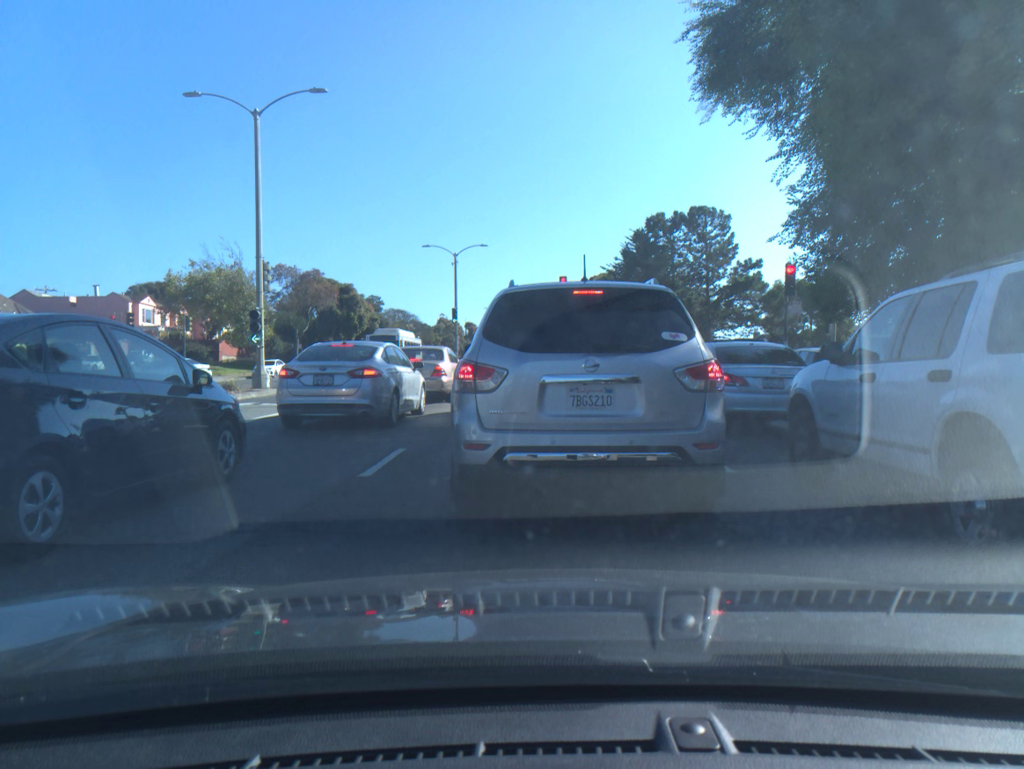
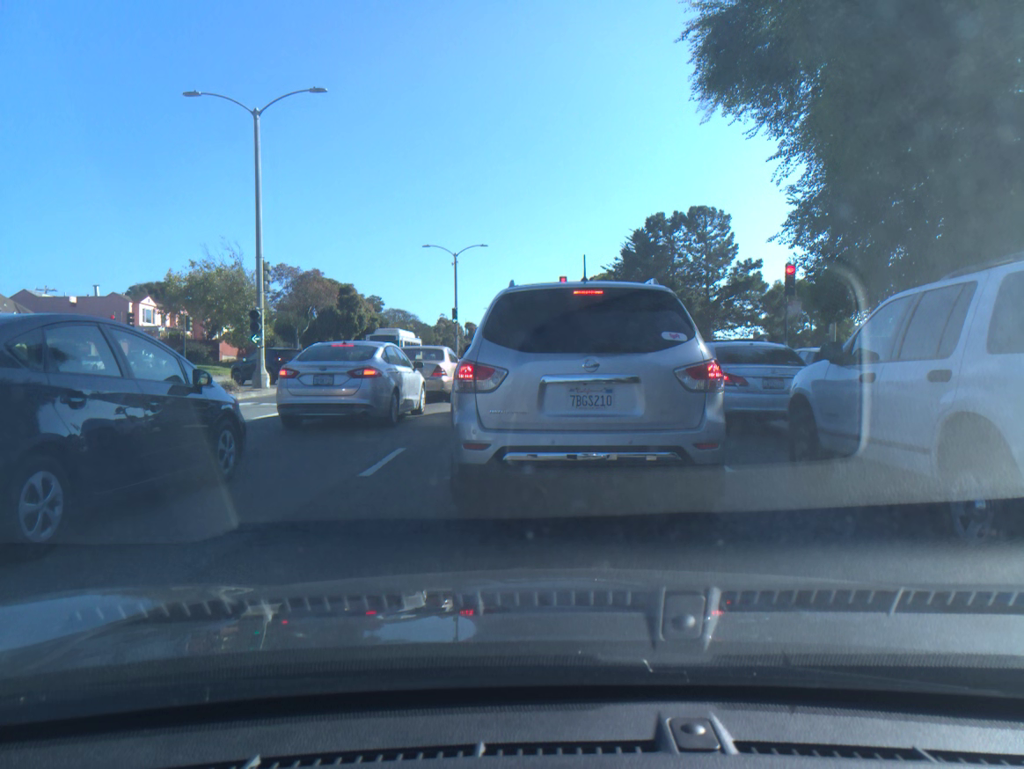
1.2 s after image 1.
(0.0, 0.0) m; 0°
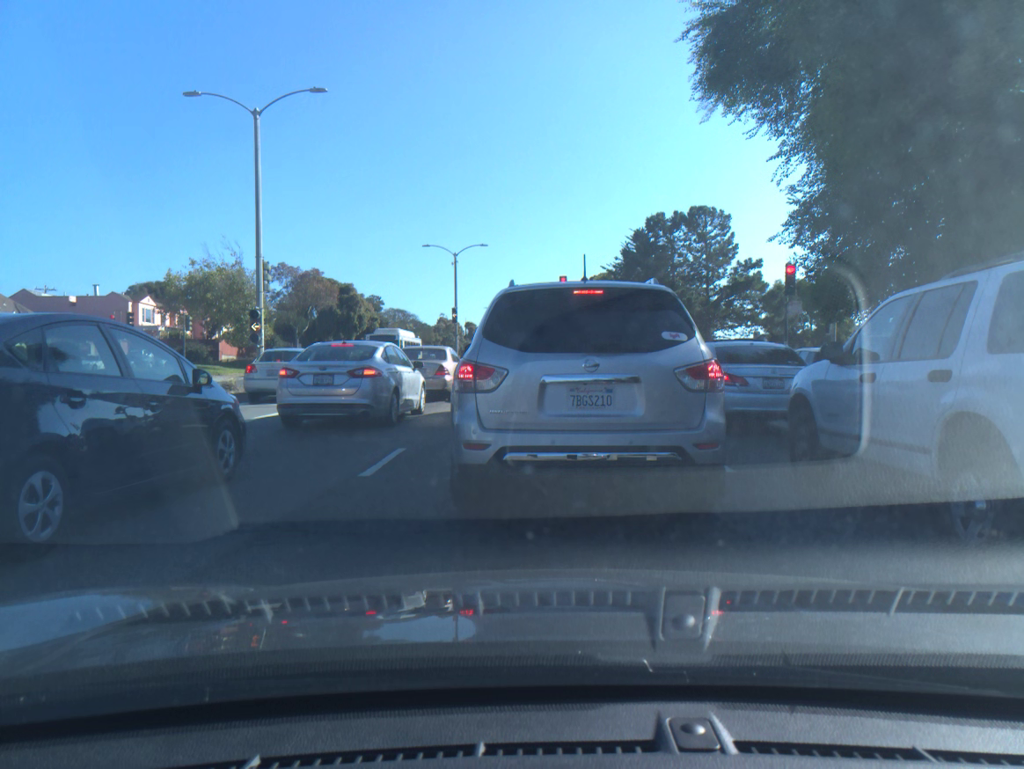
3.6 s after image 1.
(0.0, 0.0) m; 0°
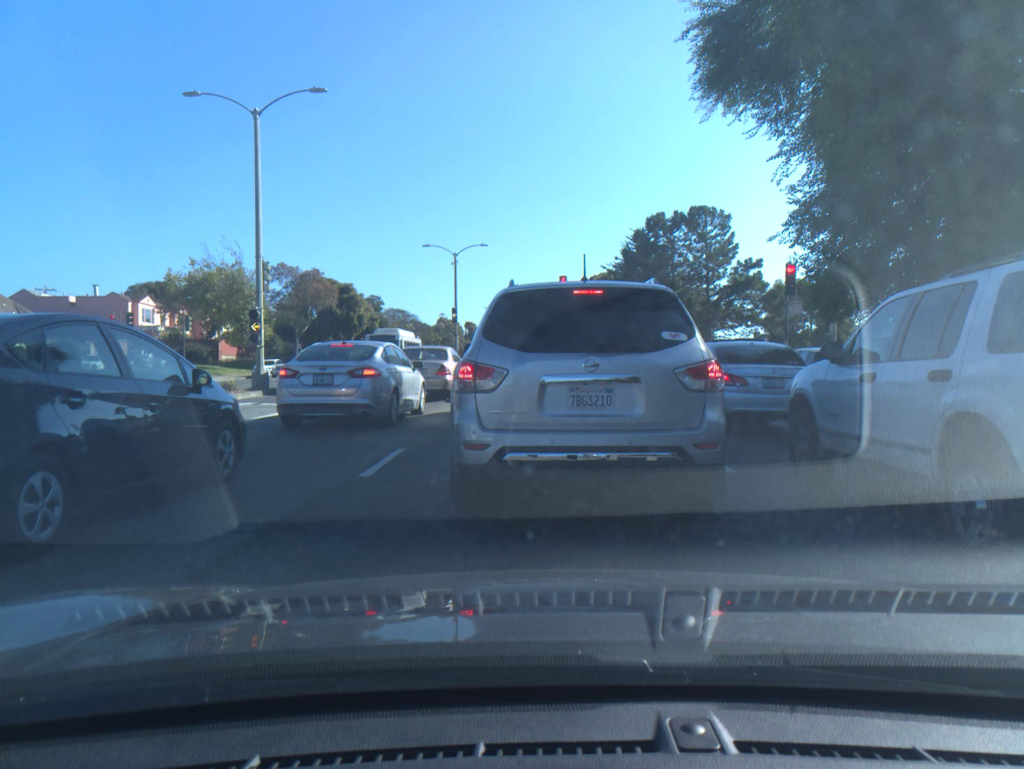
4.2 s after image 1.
(0.0, 0.0) m; 0°
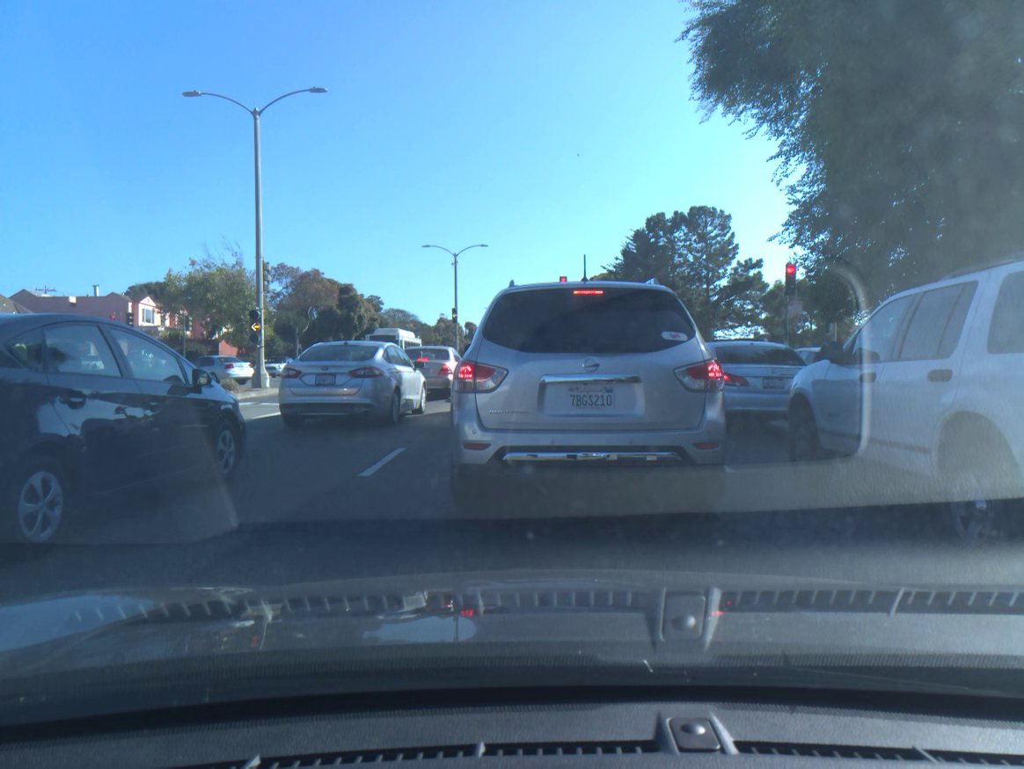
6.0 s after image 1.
(0.0, 0.0) m; 0°
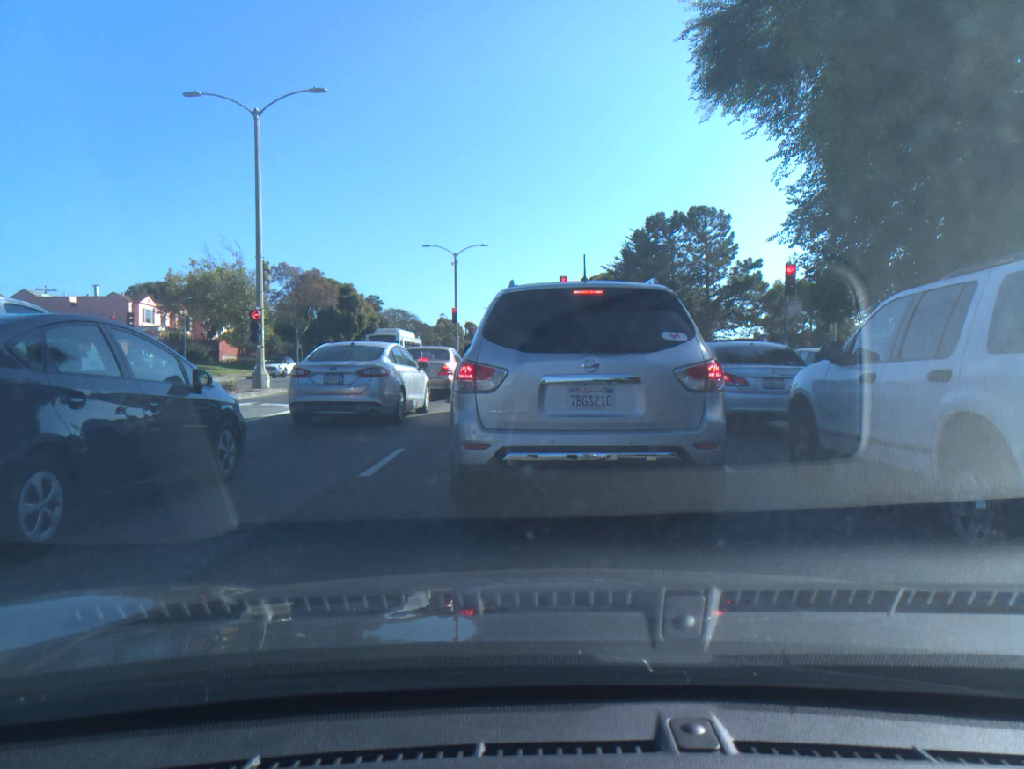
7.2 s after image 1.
(0.0, 0.0) m; 0°
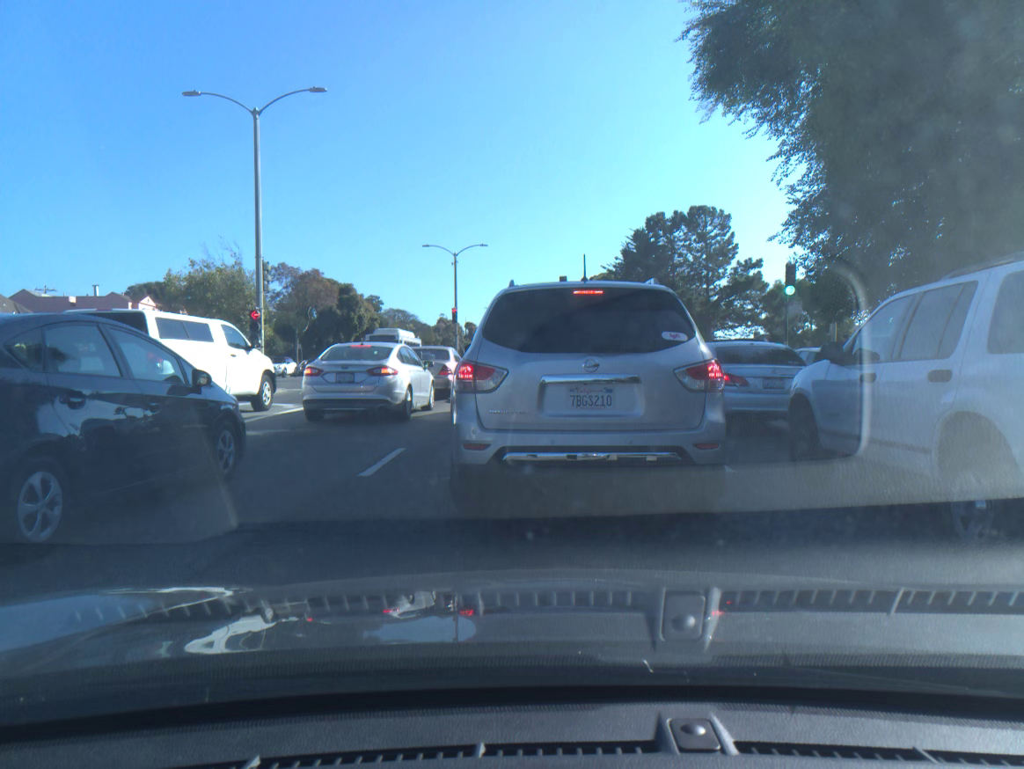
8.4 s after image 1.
(0.0, 0.0) m; 0°
